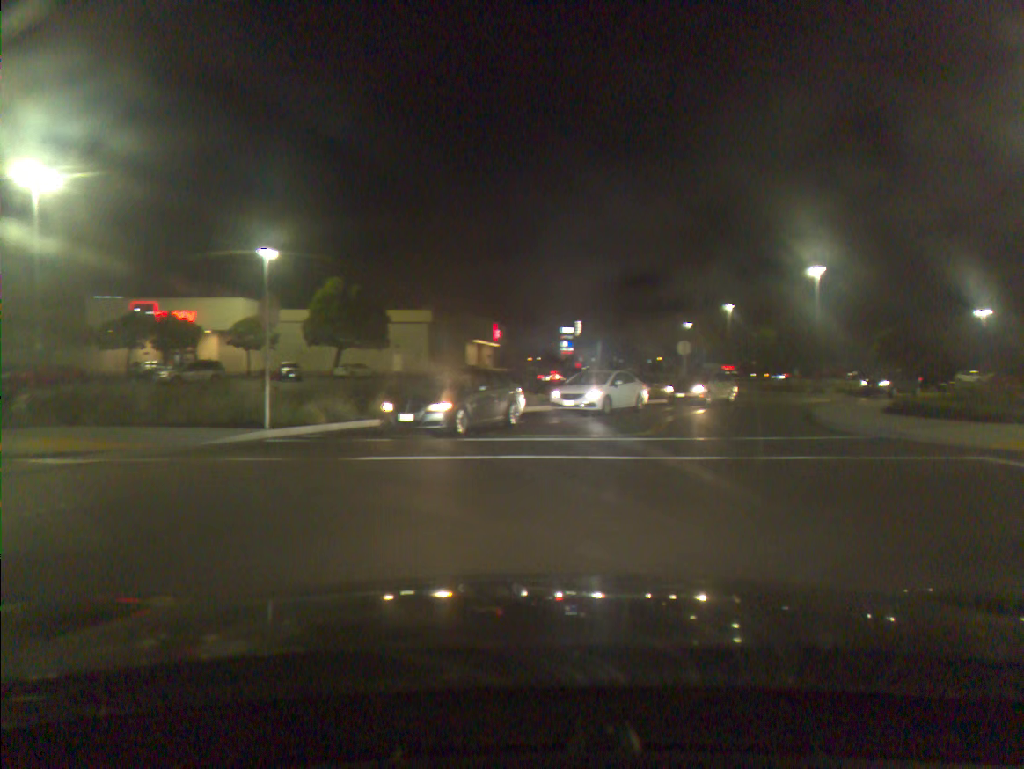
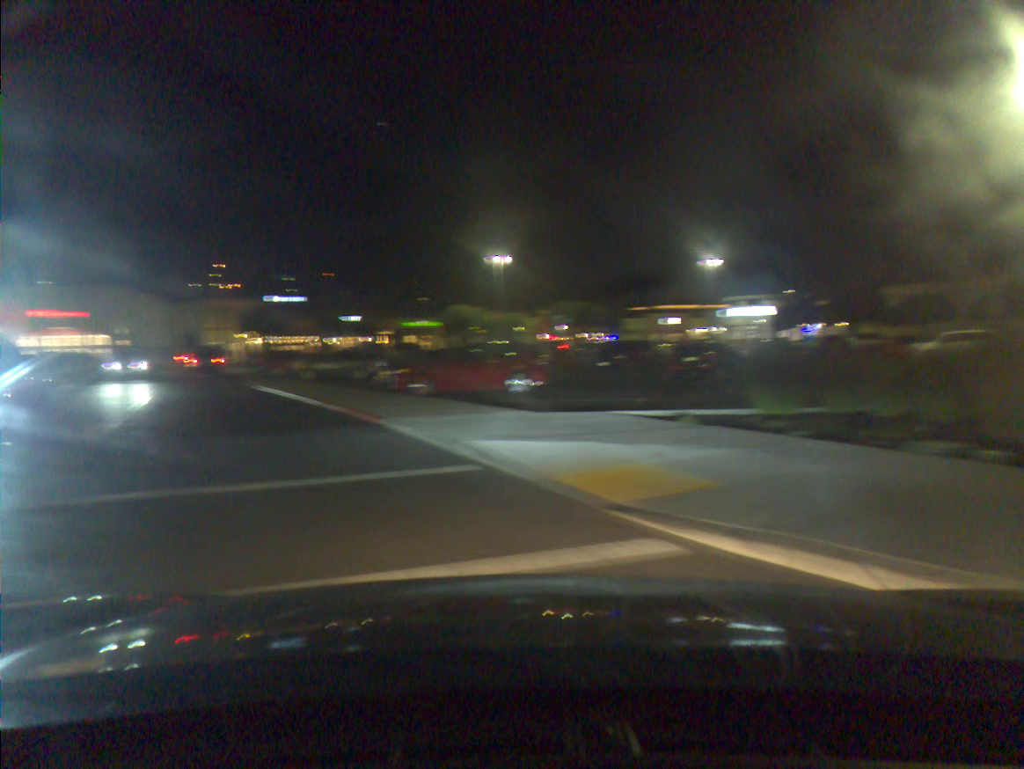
(-6.3, +9.3) m; -63°
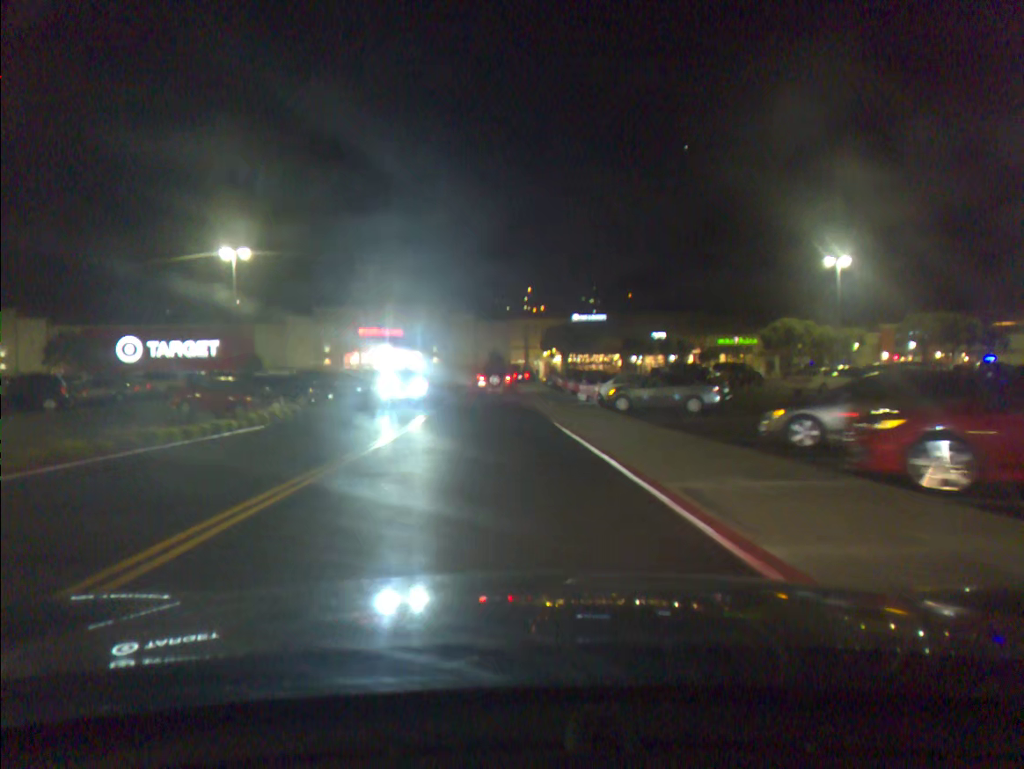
(-2.5, +12.3) m; -16°
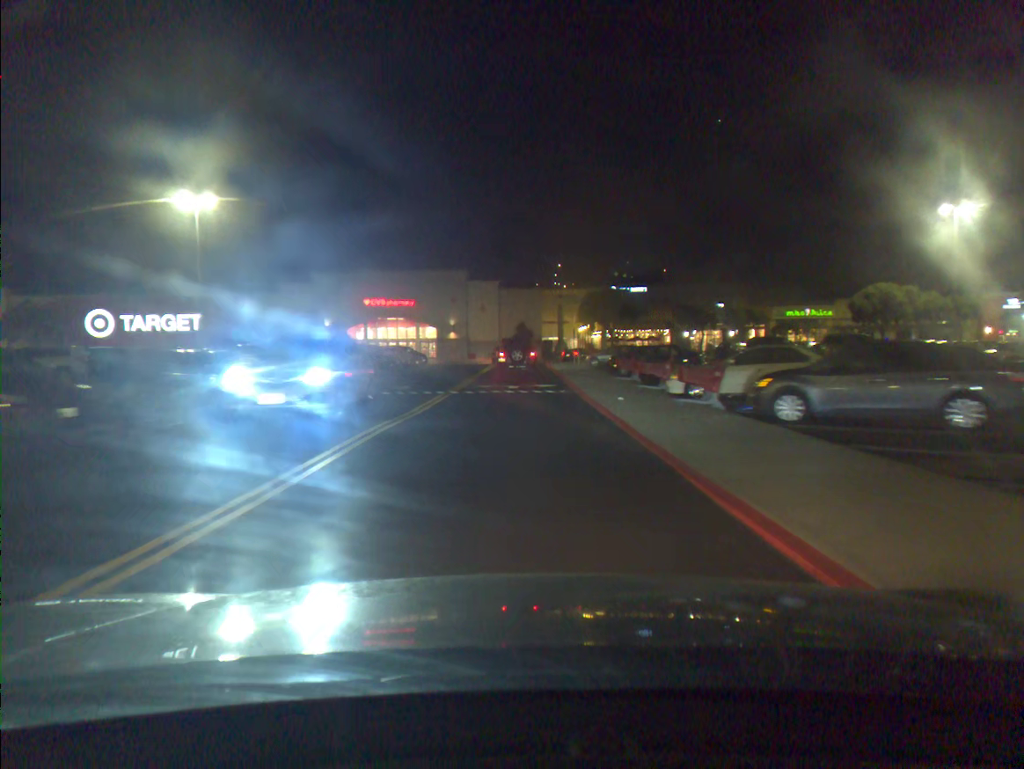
(-0.3, +15.1) m; -2°
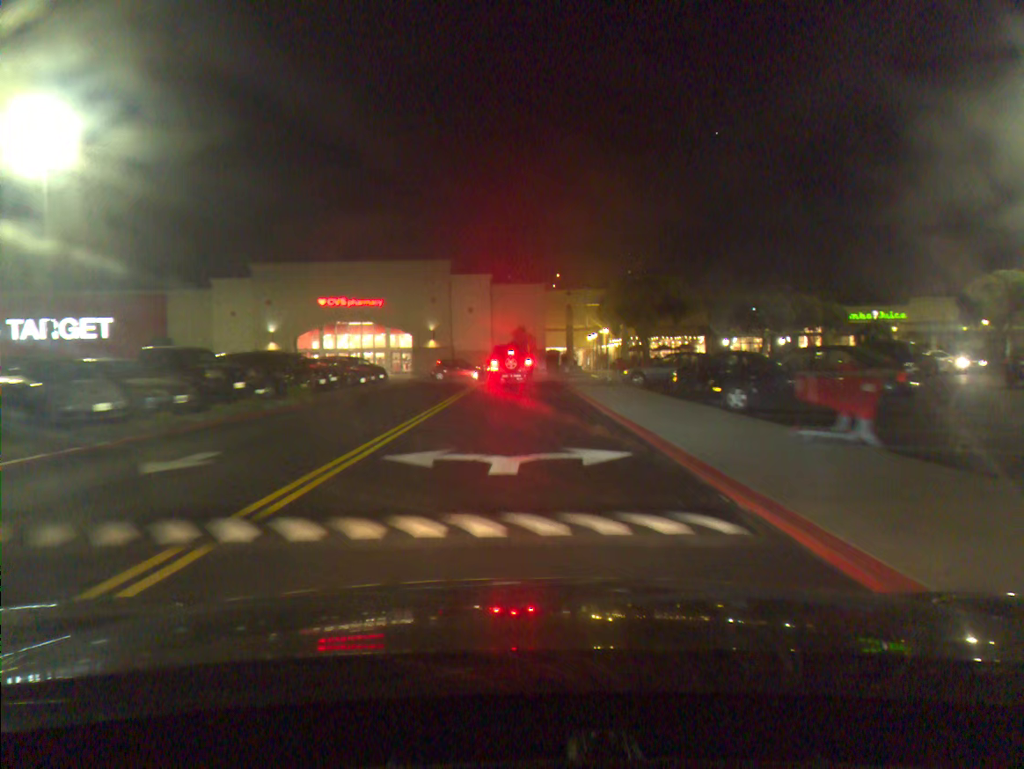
(-0.1, +18.5) m; 0°
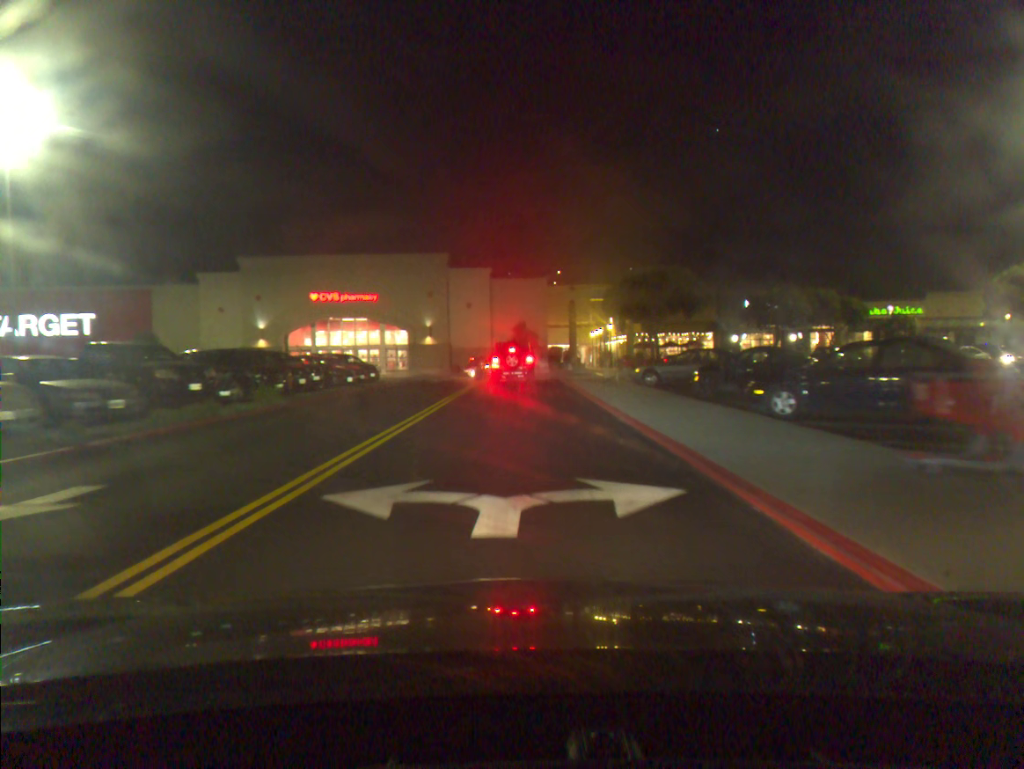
(0.0, +3.1) m; 0°
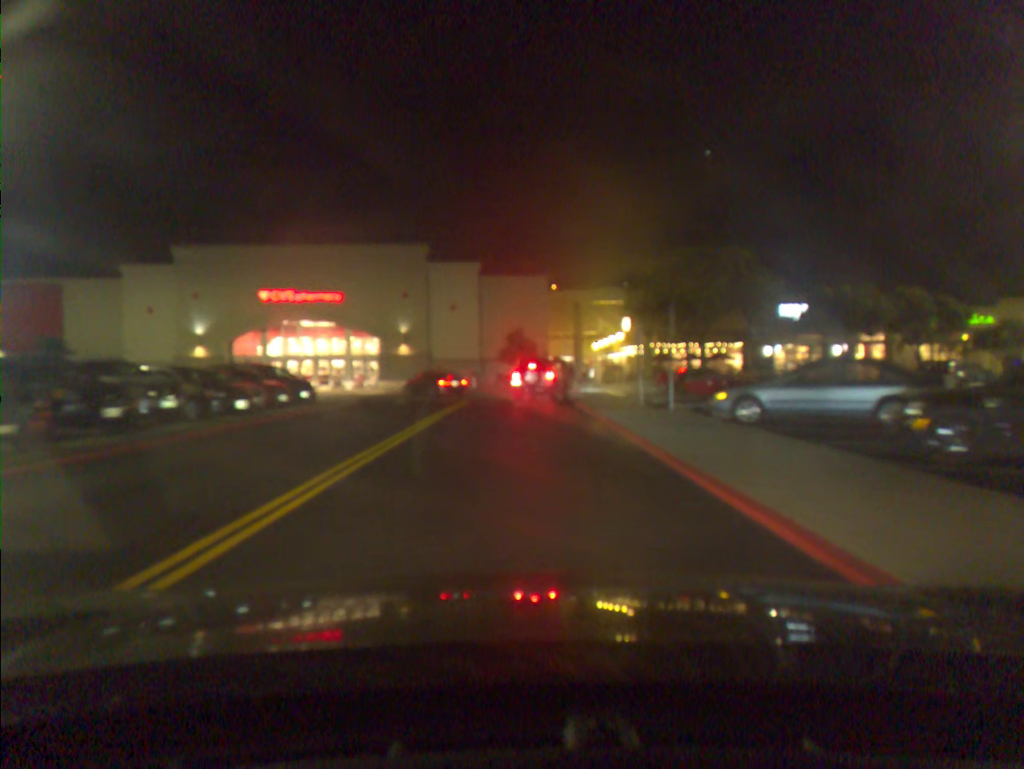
(+0.1, +13.2) m; +1°
